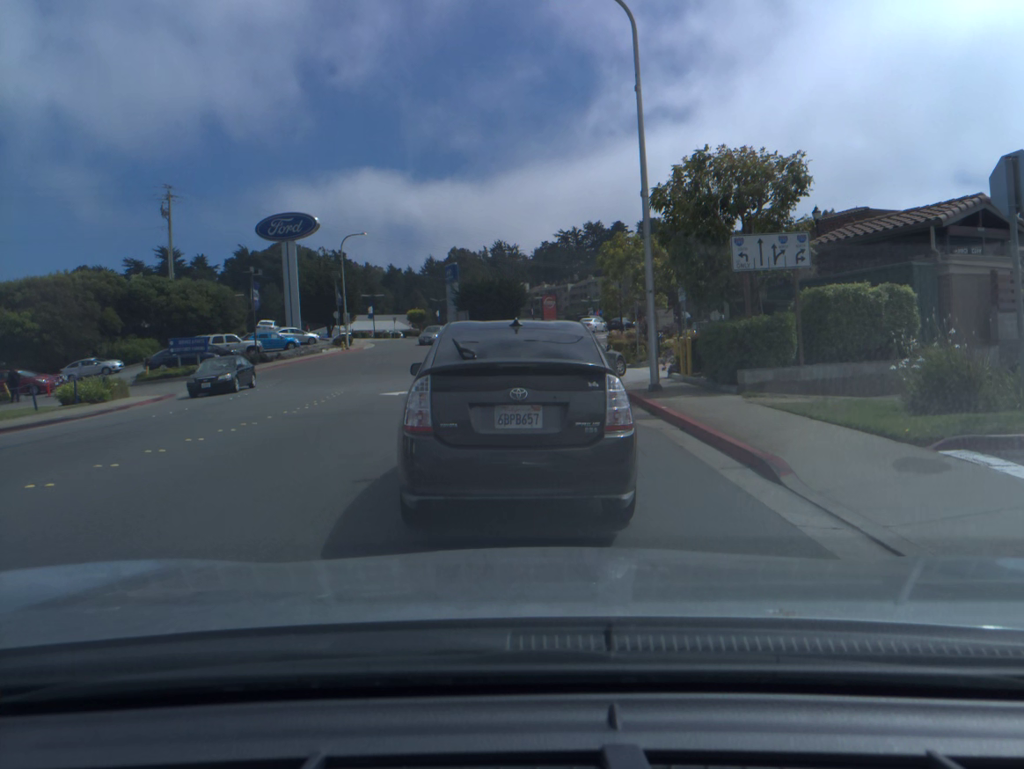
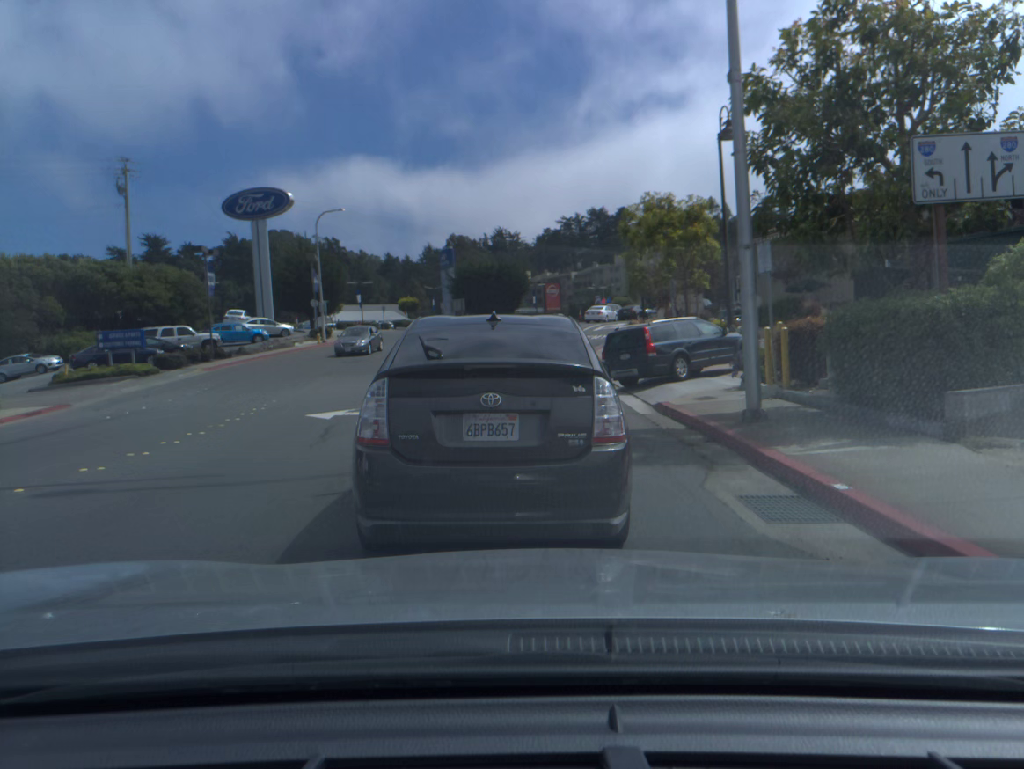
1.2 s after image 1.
(0.0, +7.9) m; 0°
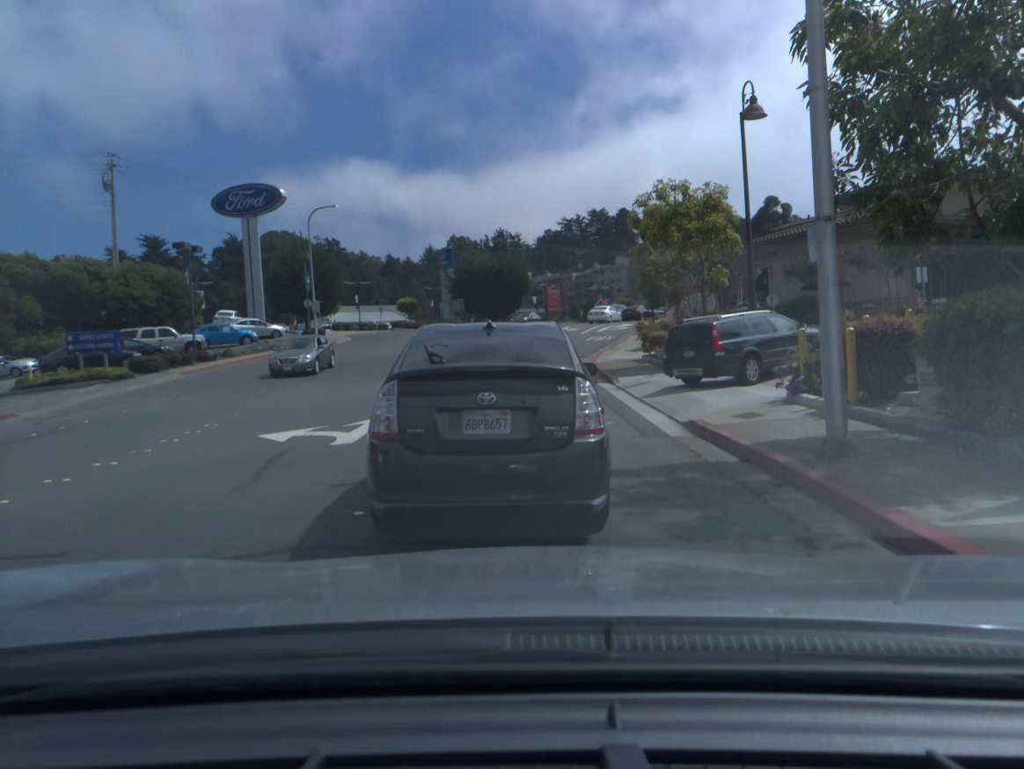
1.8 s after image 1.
(0.0, +2.9) m; 0°
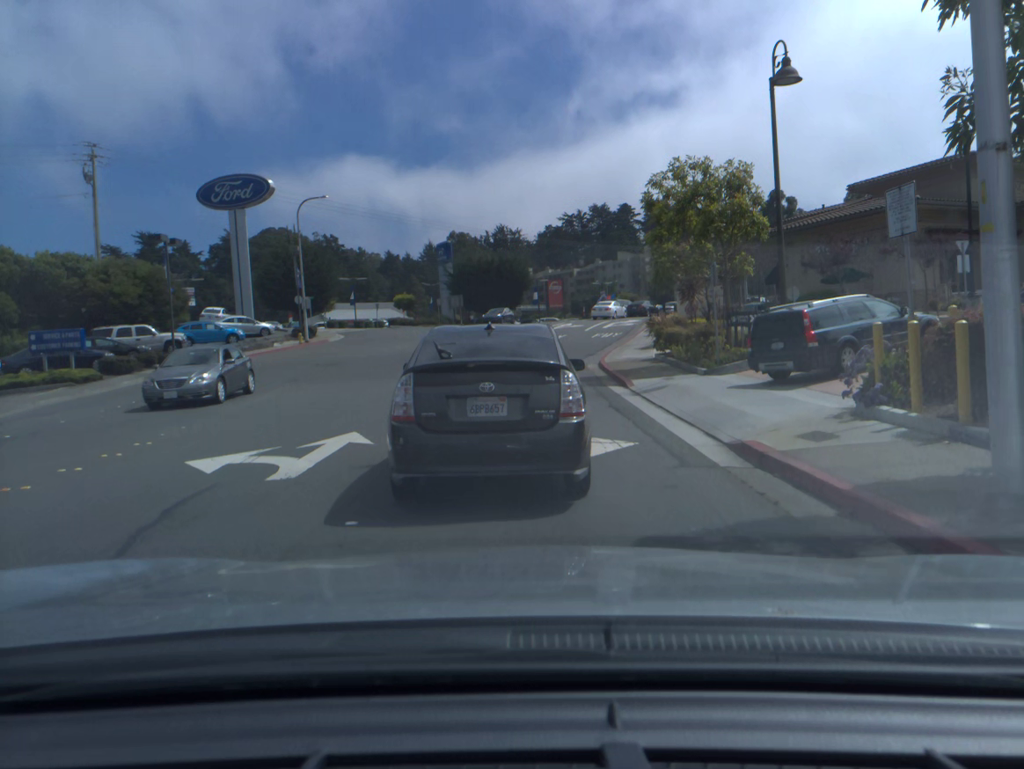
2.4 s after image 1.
(0.0, +2.8) m; 0°
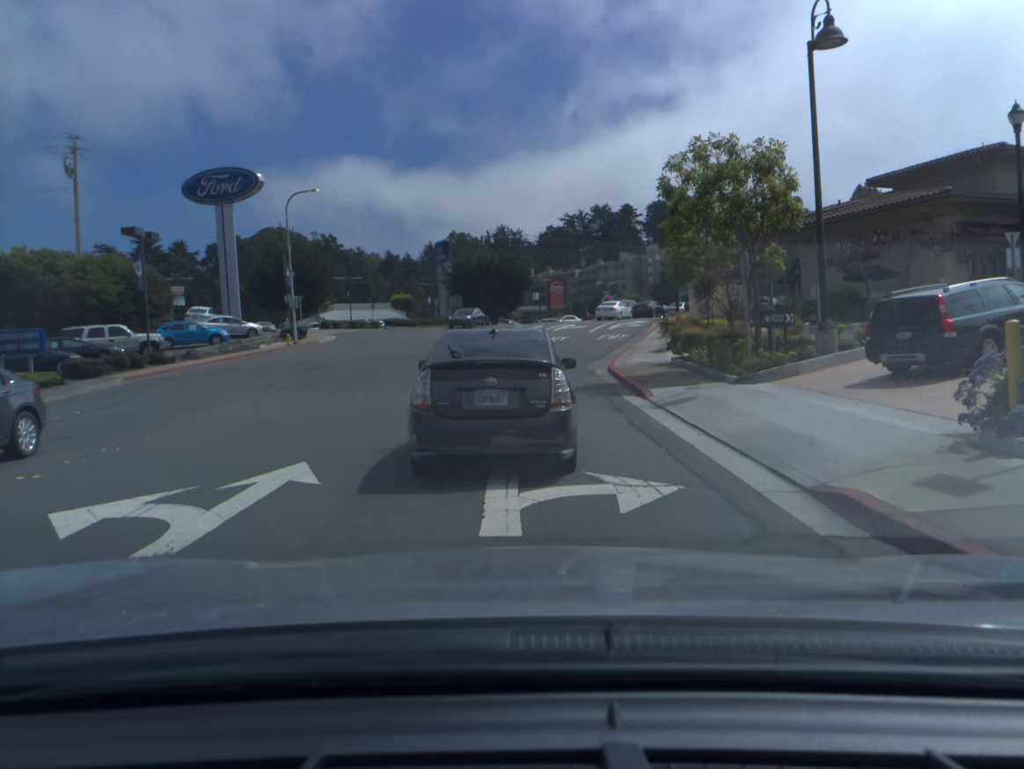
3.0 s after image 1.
(0.0, +2.7) m; -1°
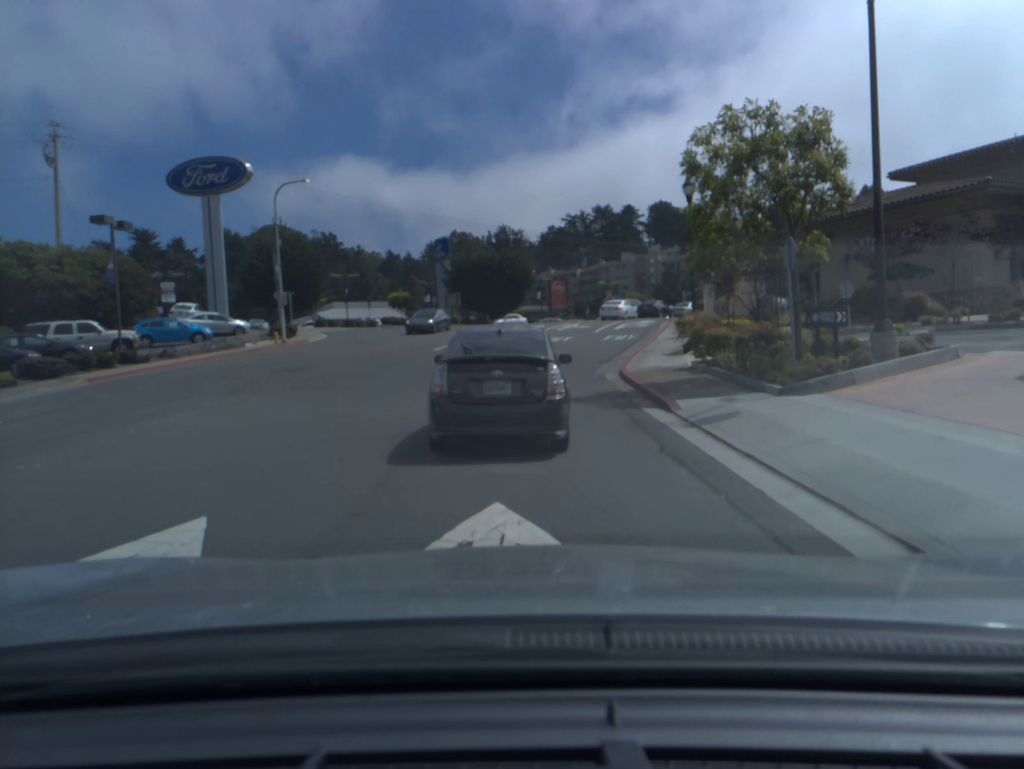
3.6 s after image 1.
(0.0, +2.9) m; 0°
